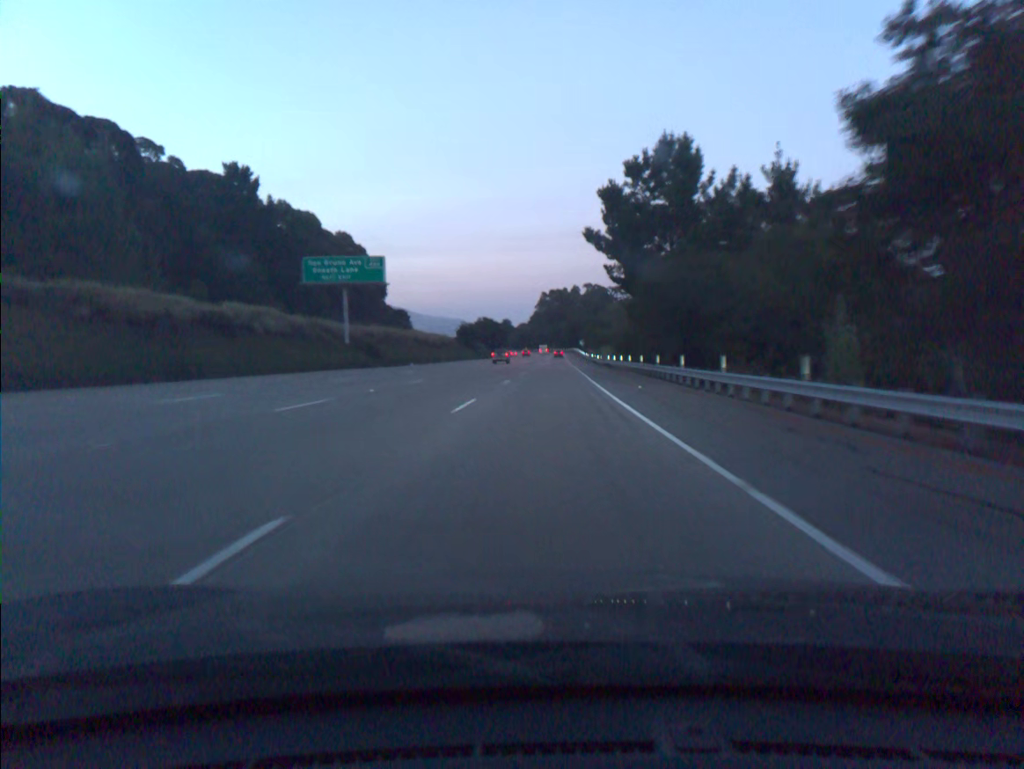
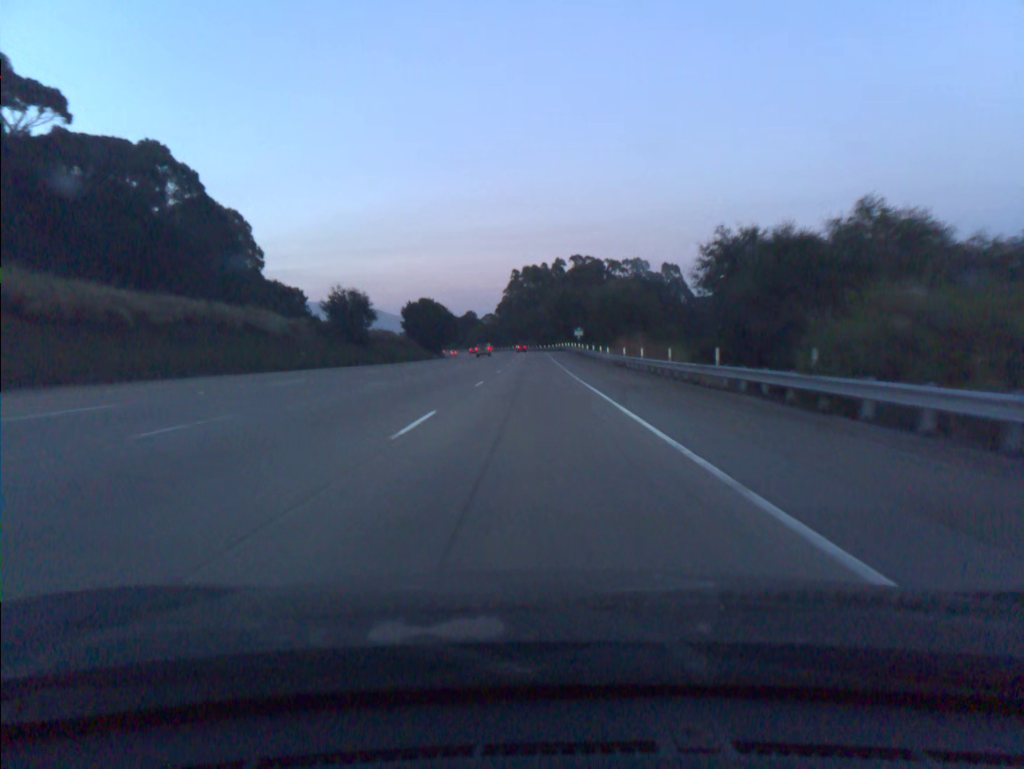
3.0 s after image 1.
(+2.1, +92.6) m; +2°
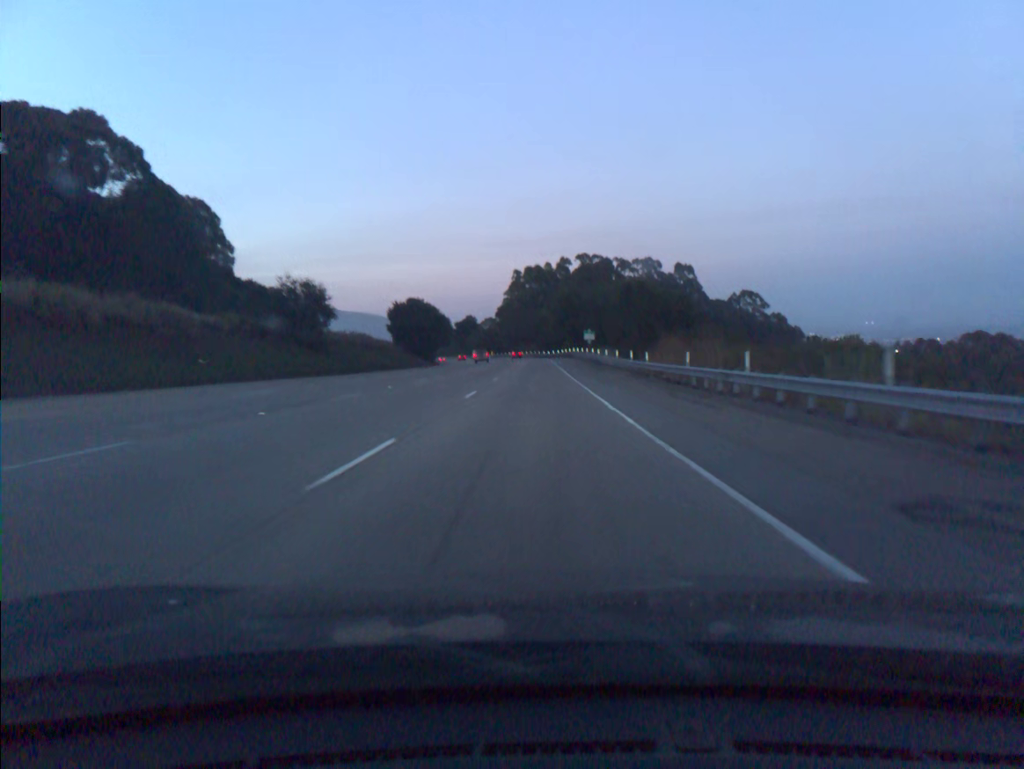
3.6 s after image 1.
(0.0, +18.5) m; 0°
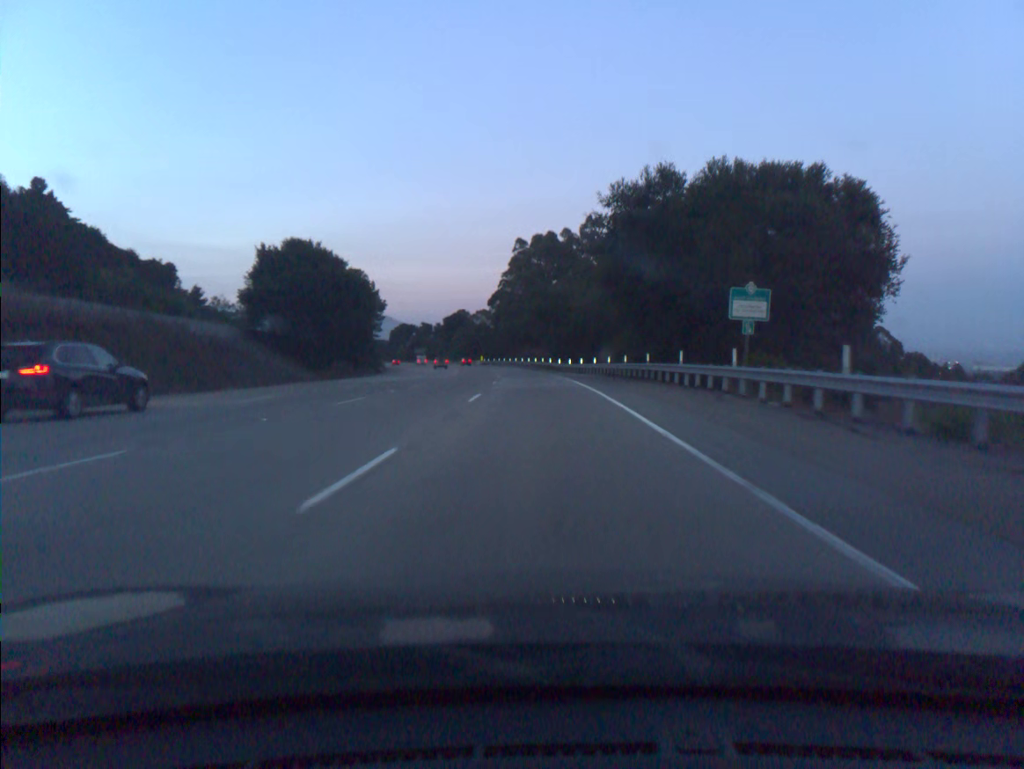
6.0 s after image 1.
(-0.5, +73.7) m; -1°
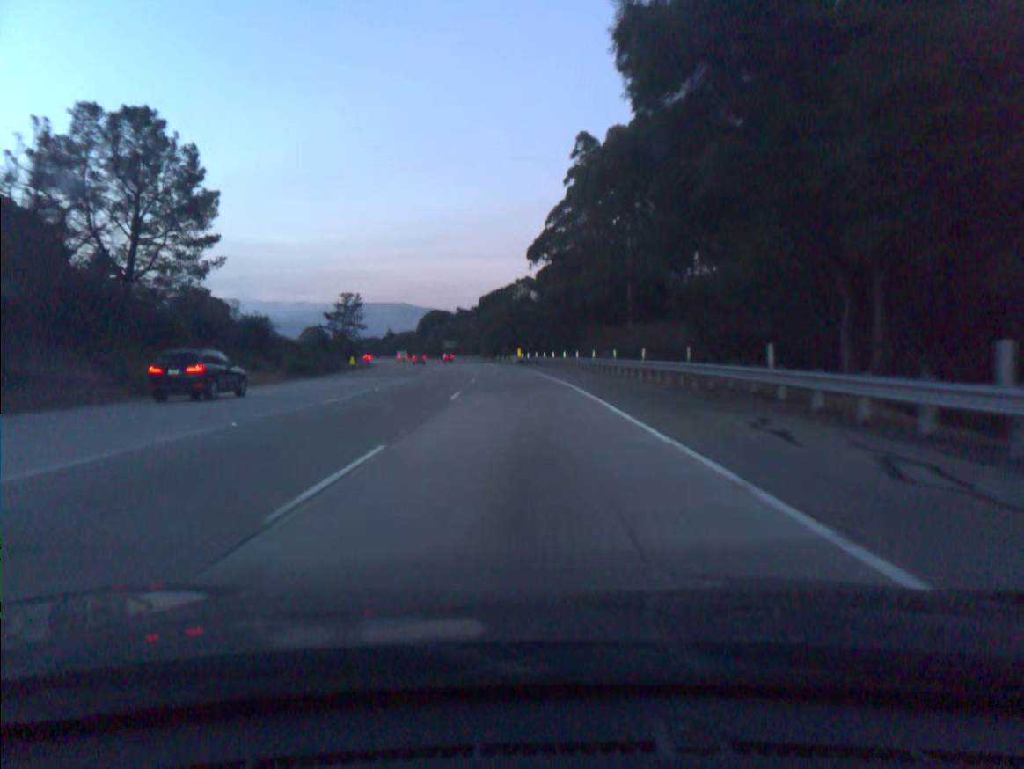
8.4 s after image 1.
(-2.1, +73.3) m; -4°
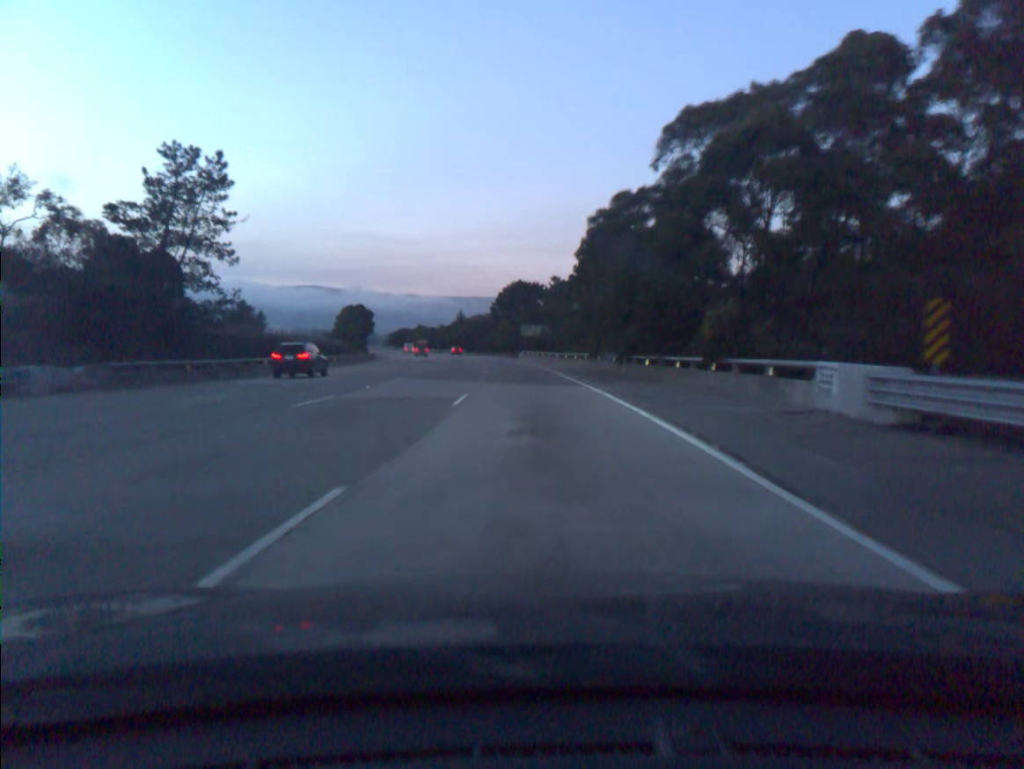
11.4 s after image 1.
(-6.8, +91.5) m; -8°
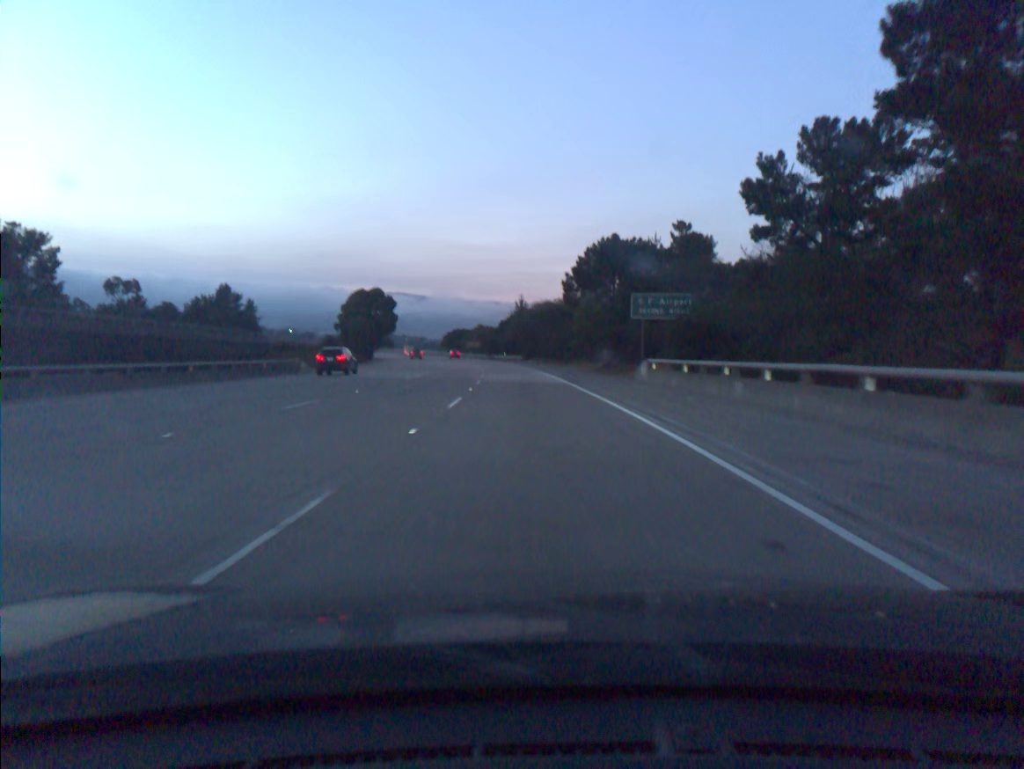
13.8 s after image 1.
(-3.7, +73.5) m; -6°
